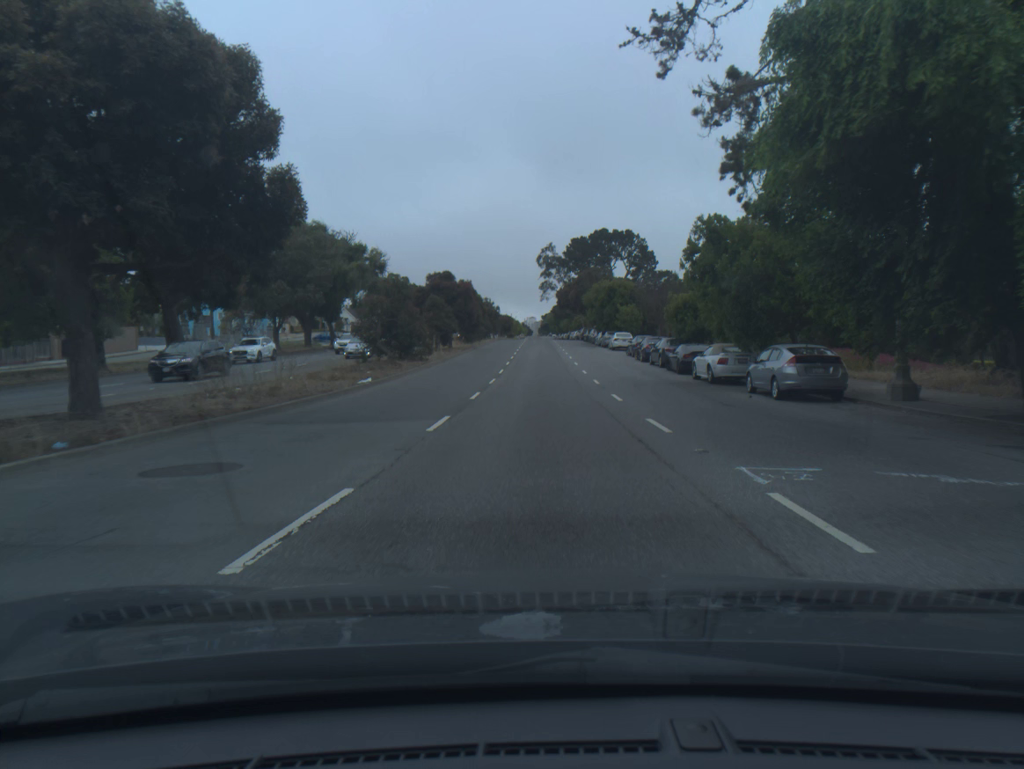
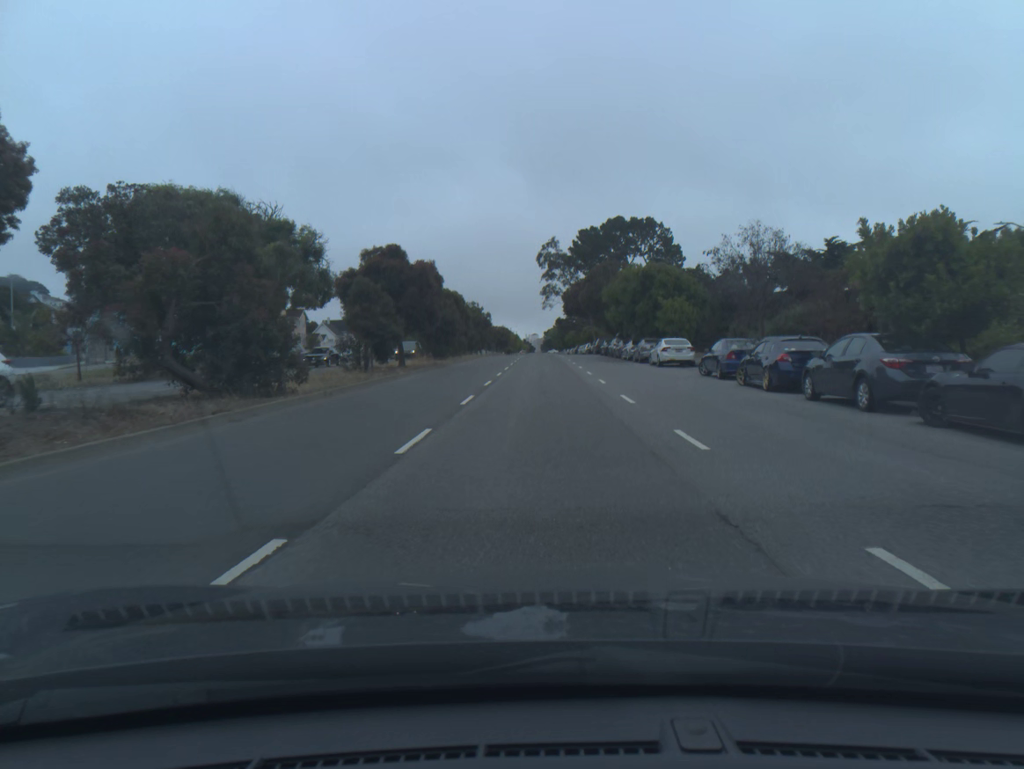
(-0.1, +24.1) m; 0°
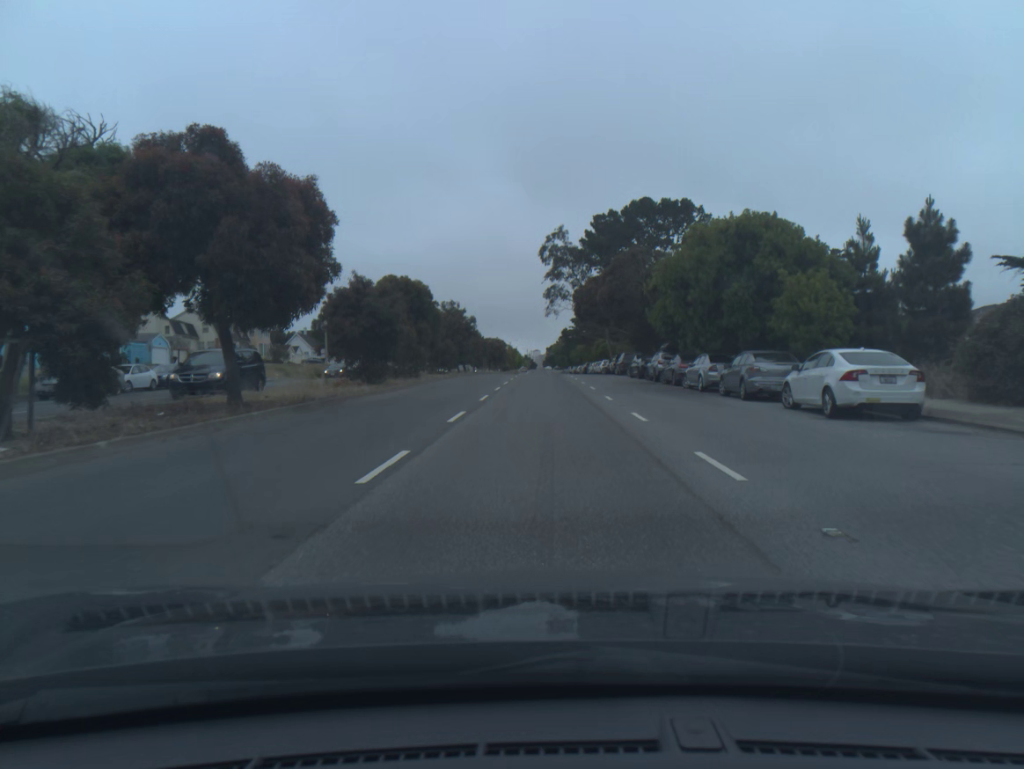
(0.0, +23.5) m; 0°
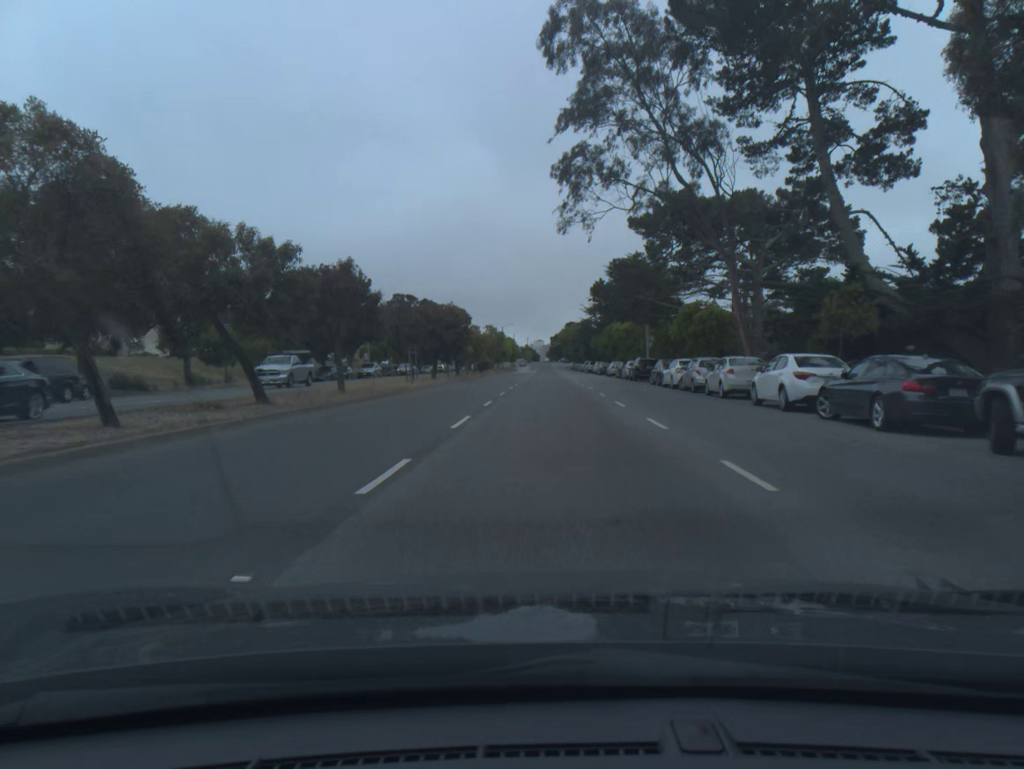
(-0.2, +58.6) m; 0°
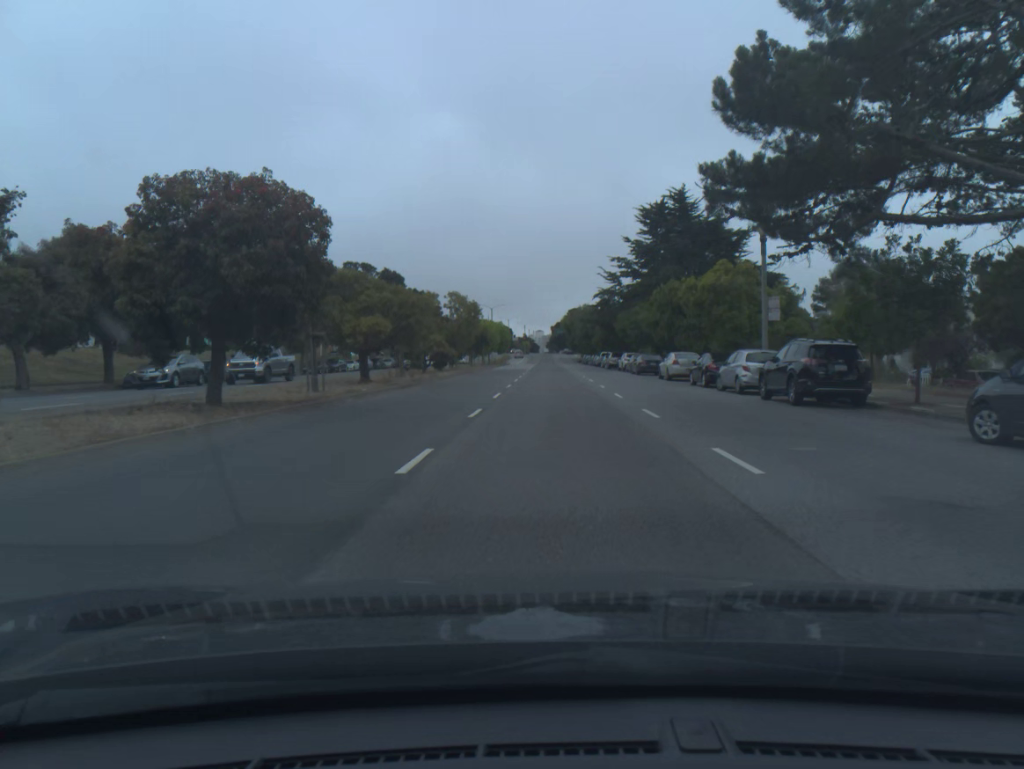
(0.0, +34.6) m; 0°
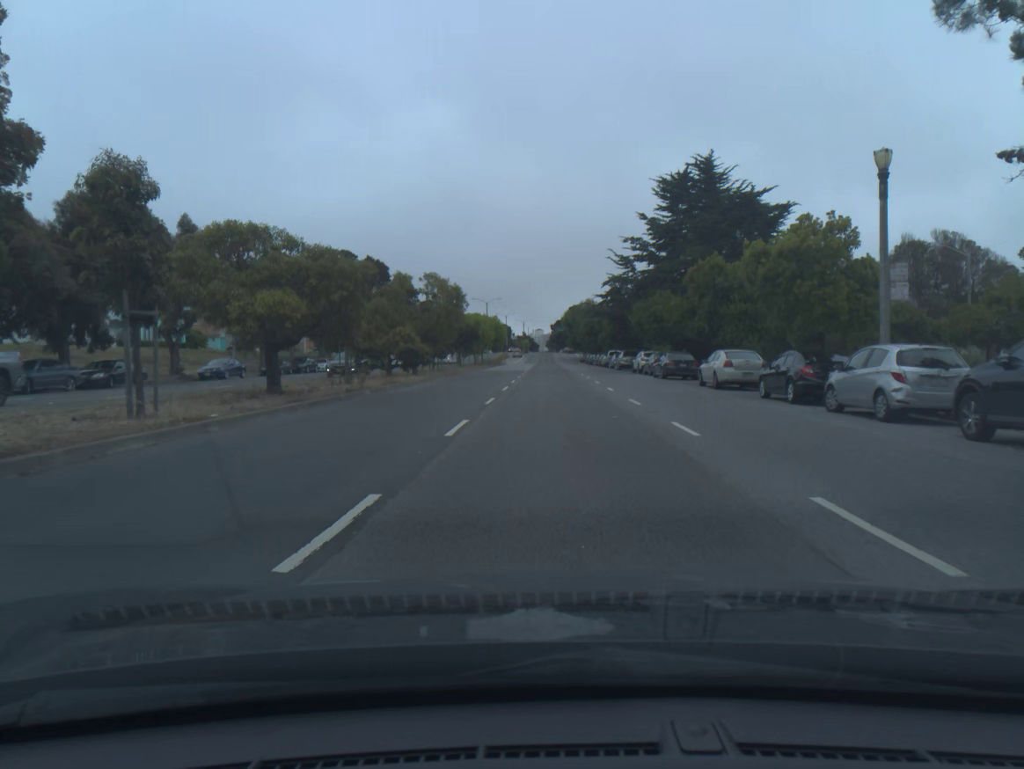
(0.0, +11.1) m; 0°
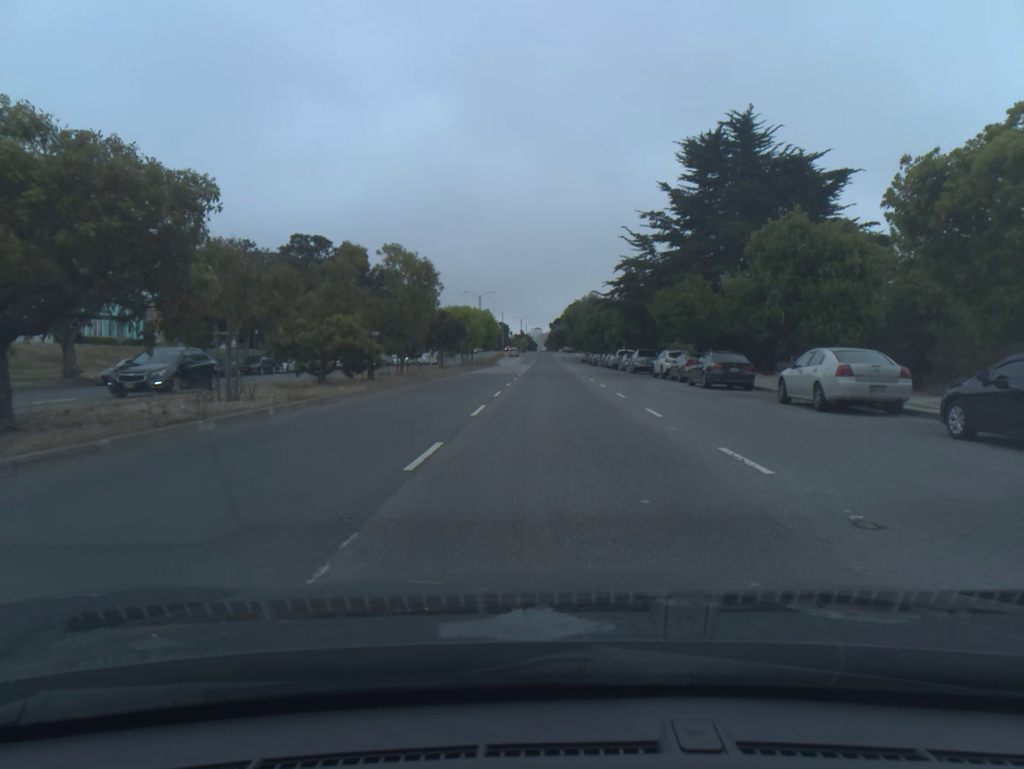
(0.0, +10.9) m; 0°
